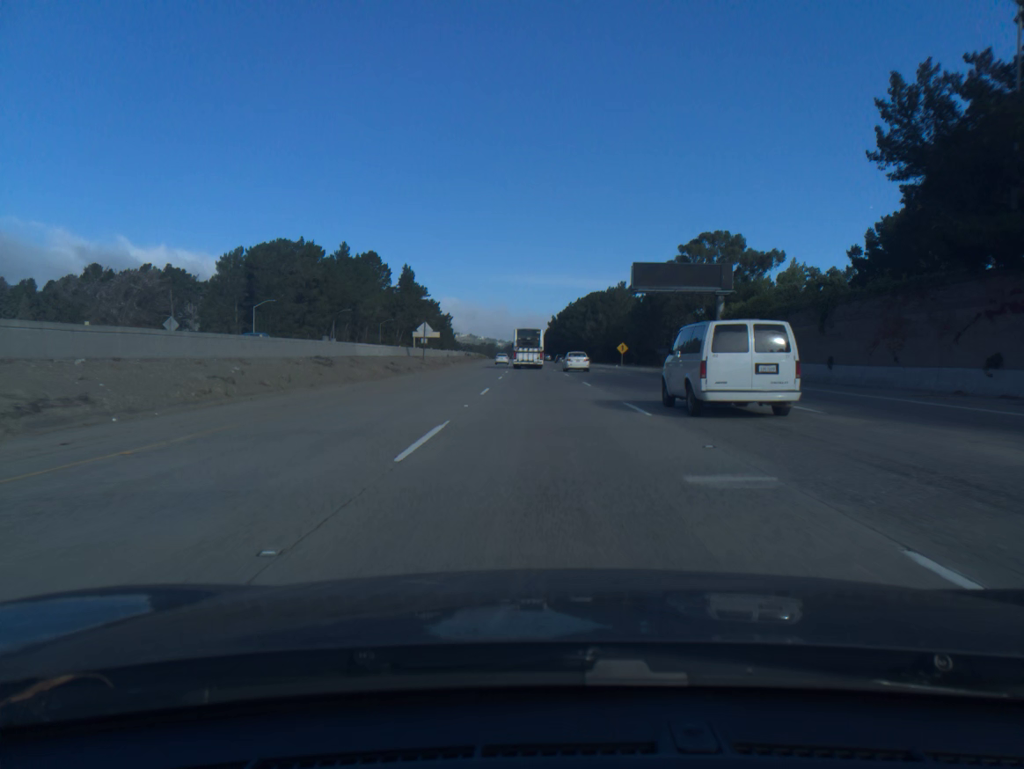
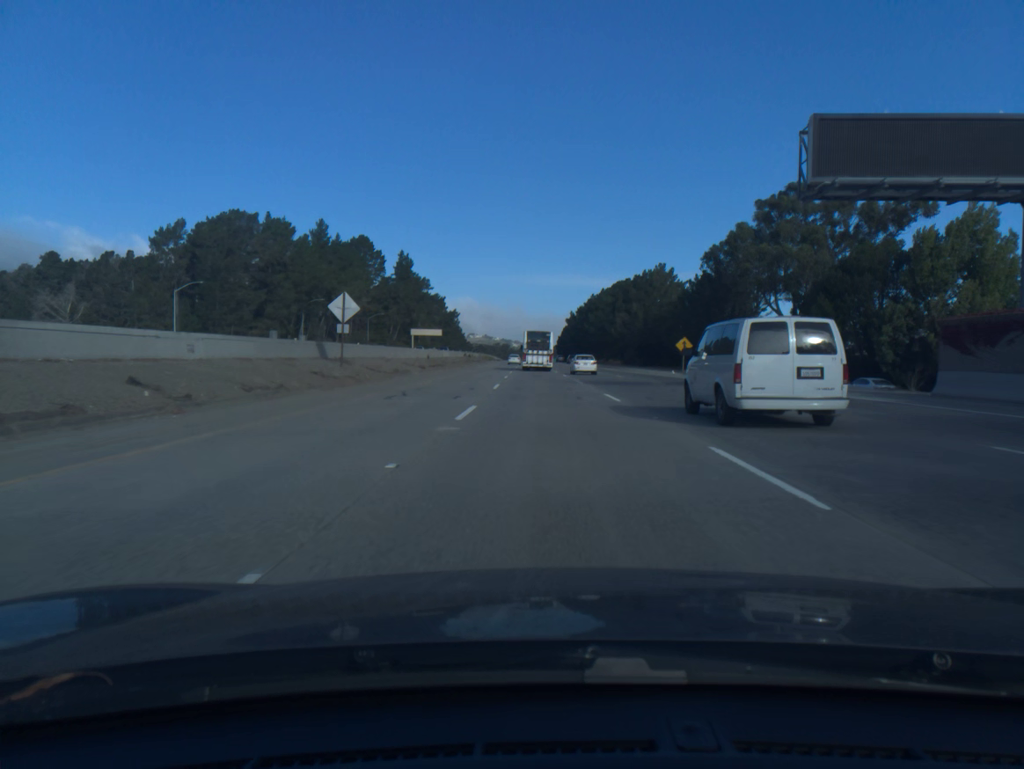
(-0.4, +38.5) m; -1°
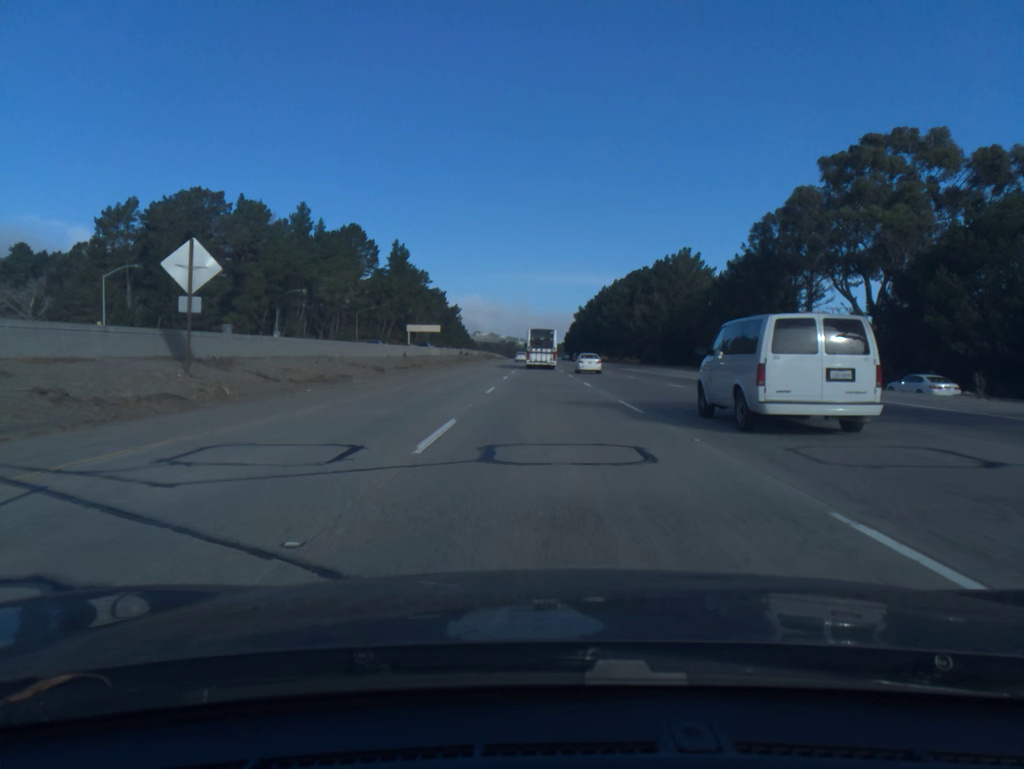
(-0.1, +19.2) m; 0°
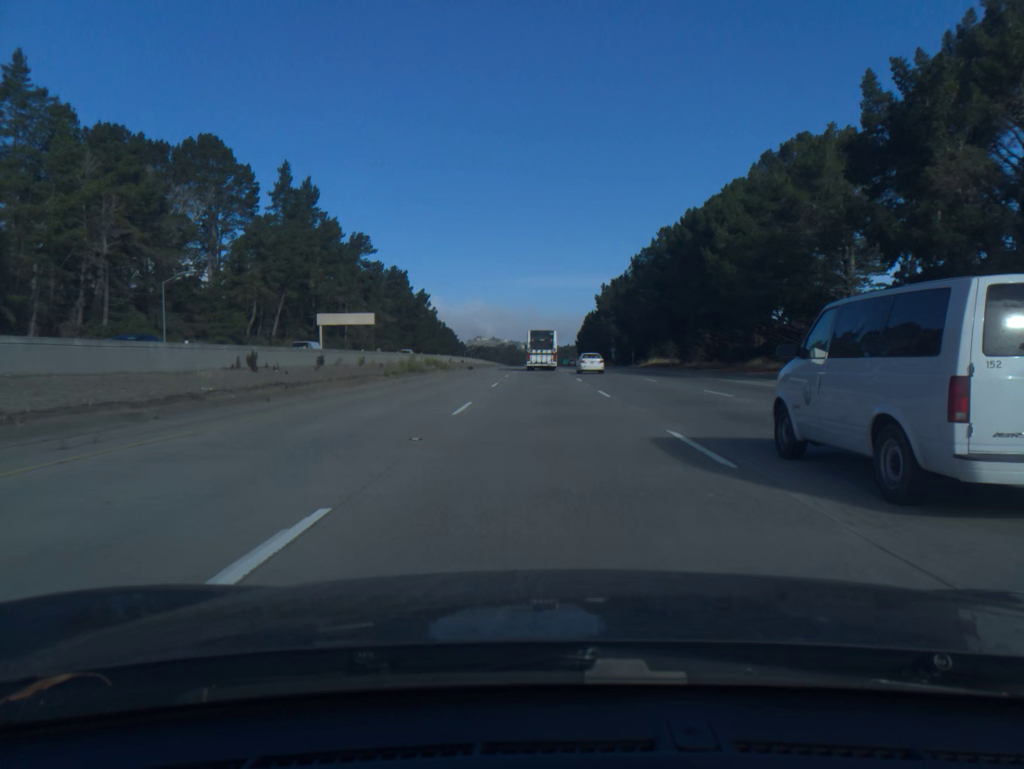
(-0.5, +95.8) m; 0°
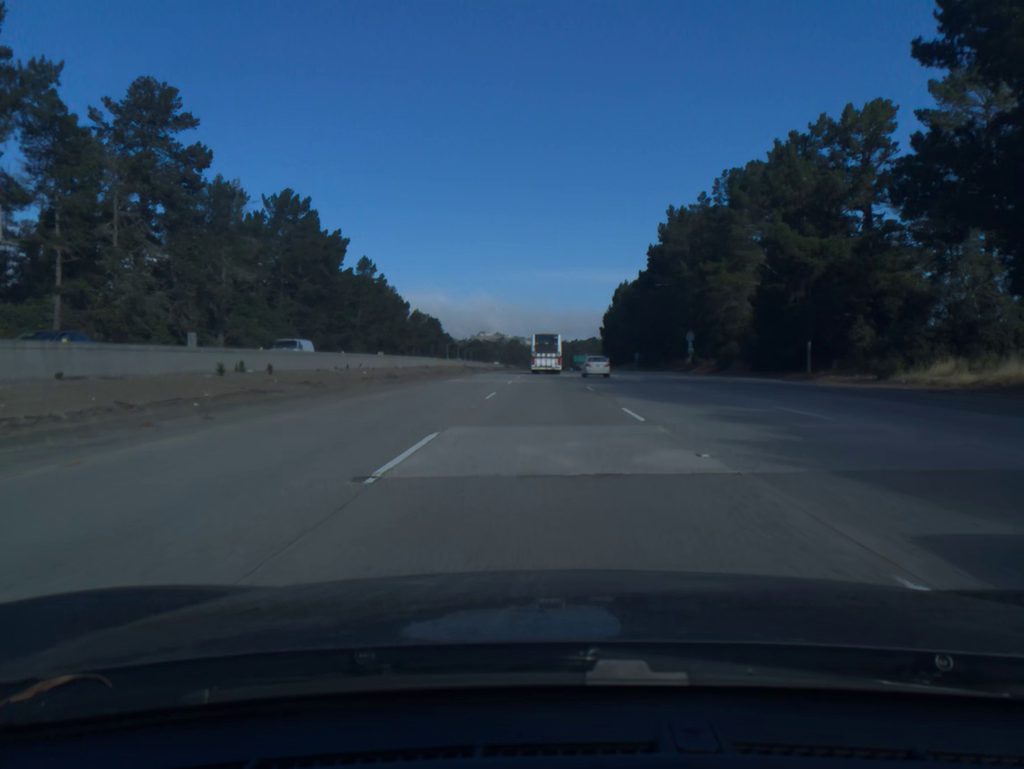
(-0.5, +95.8) m; 0°
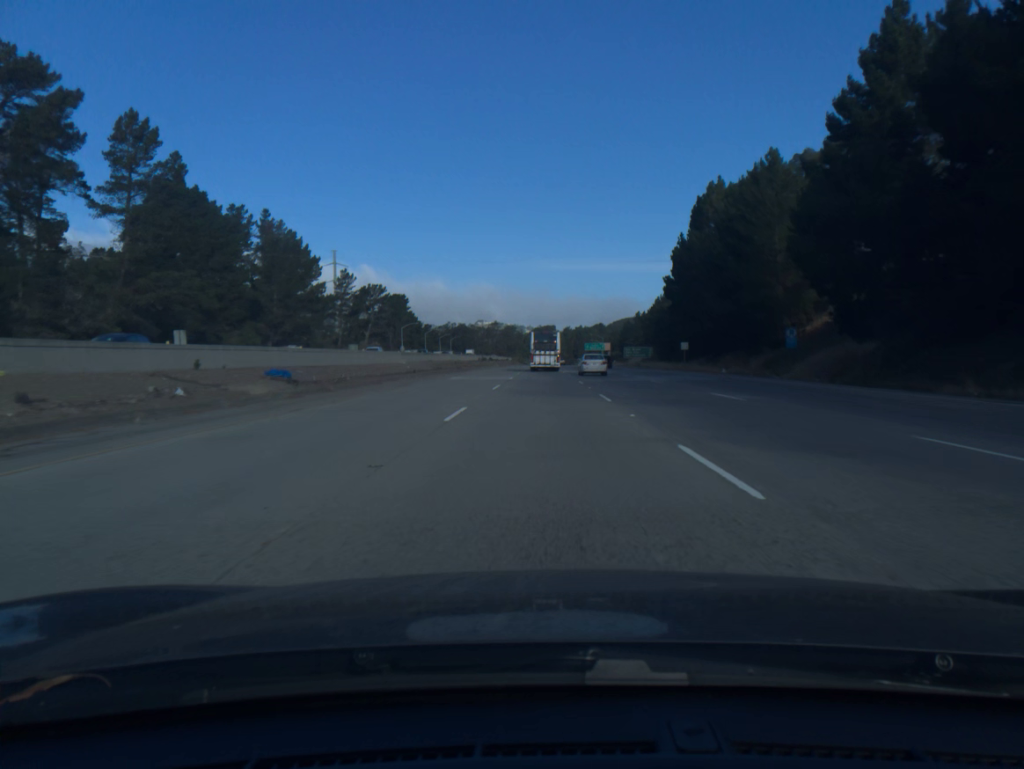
(+0.5, +96.2) m; 0°
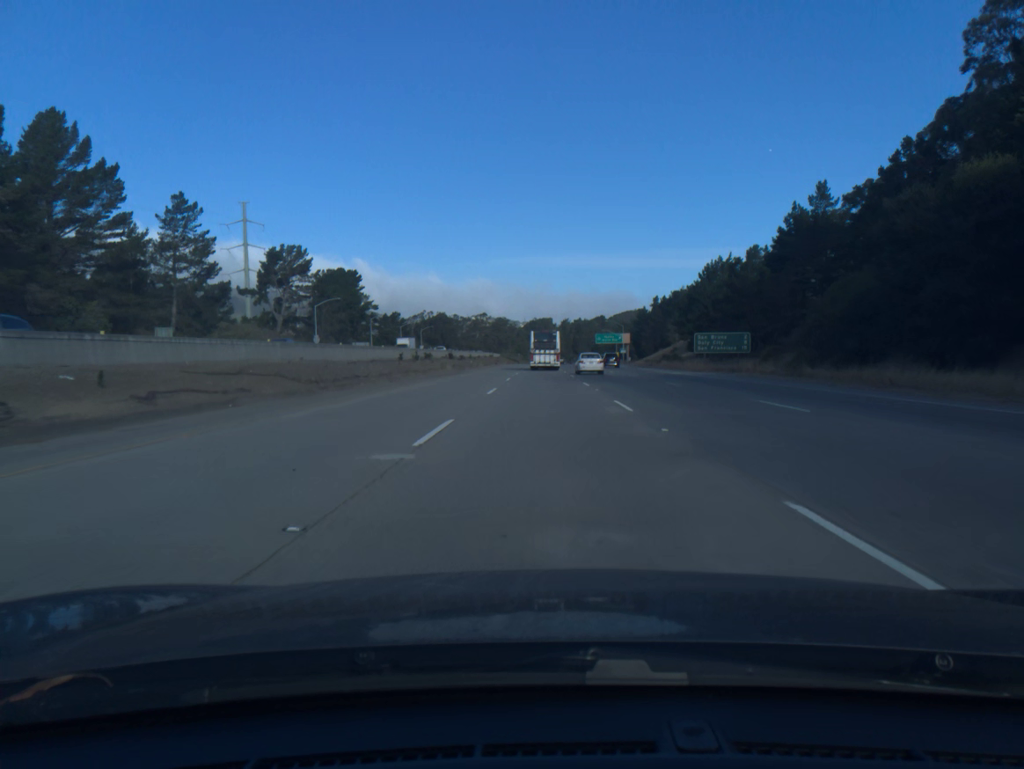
(0.0, +77.2) m; 0°
